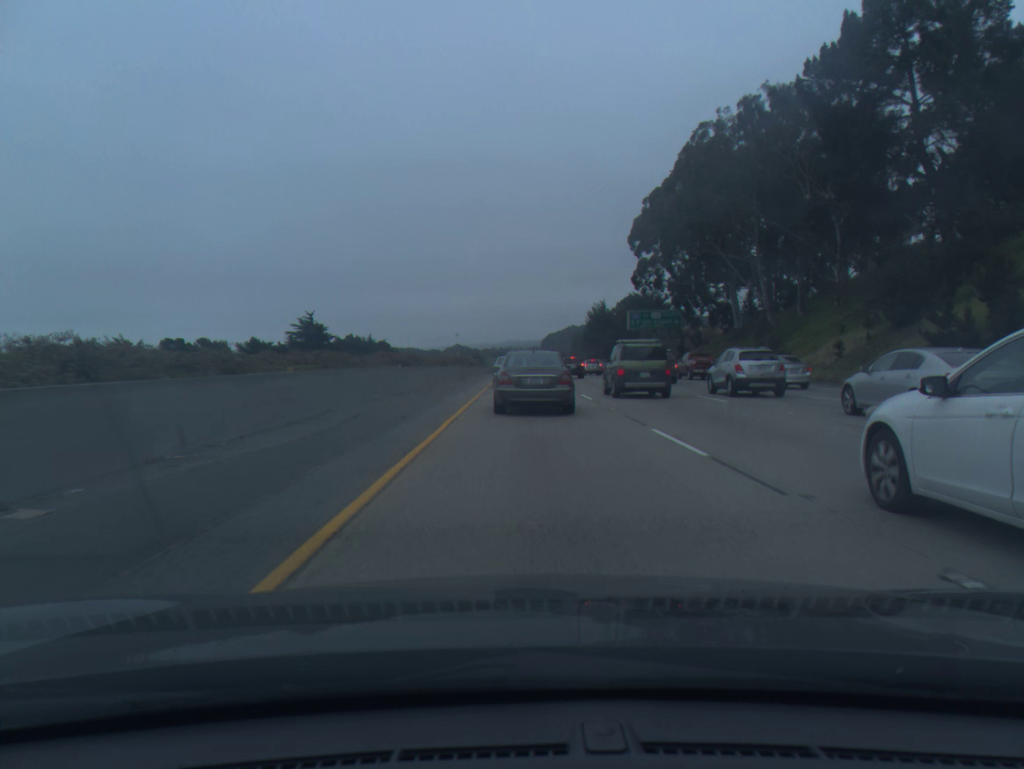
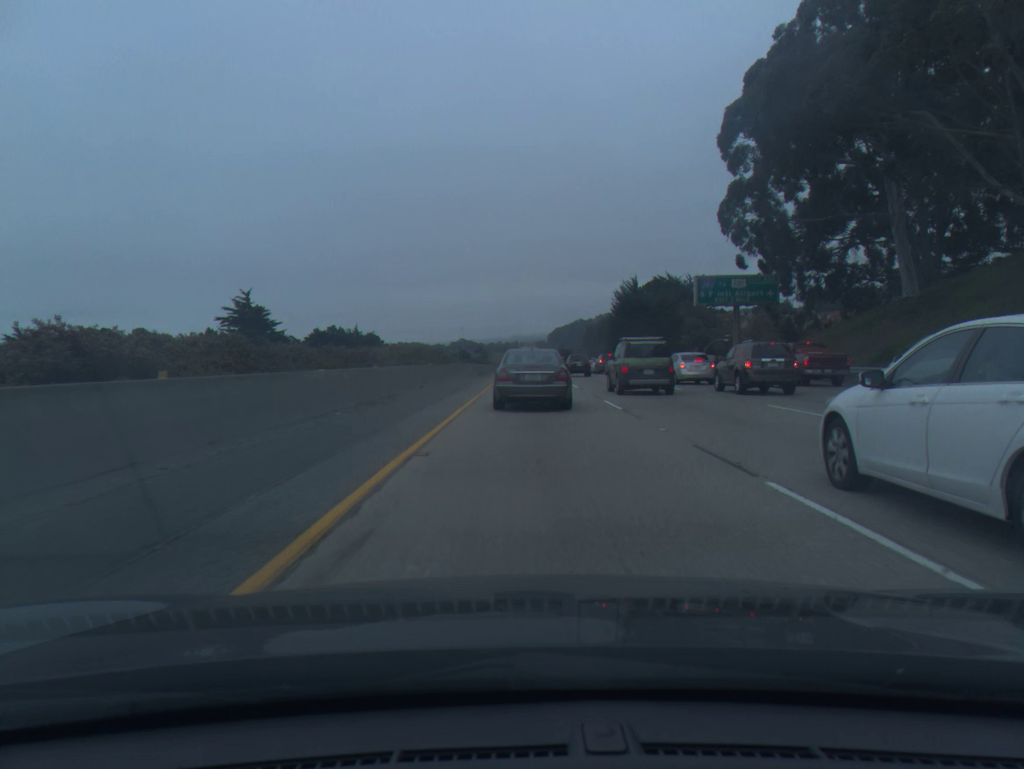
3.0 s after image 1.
(-0.2, +35.4) m; -1°
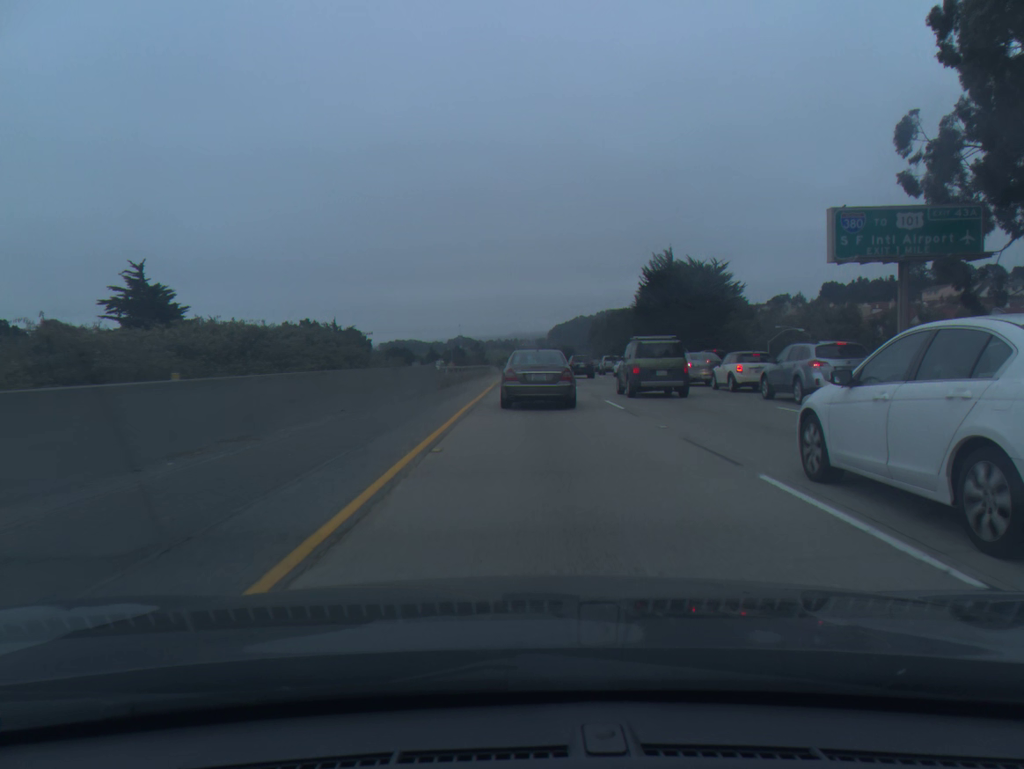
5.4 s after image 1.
(0.0, +28.8) m; 0°
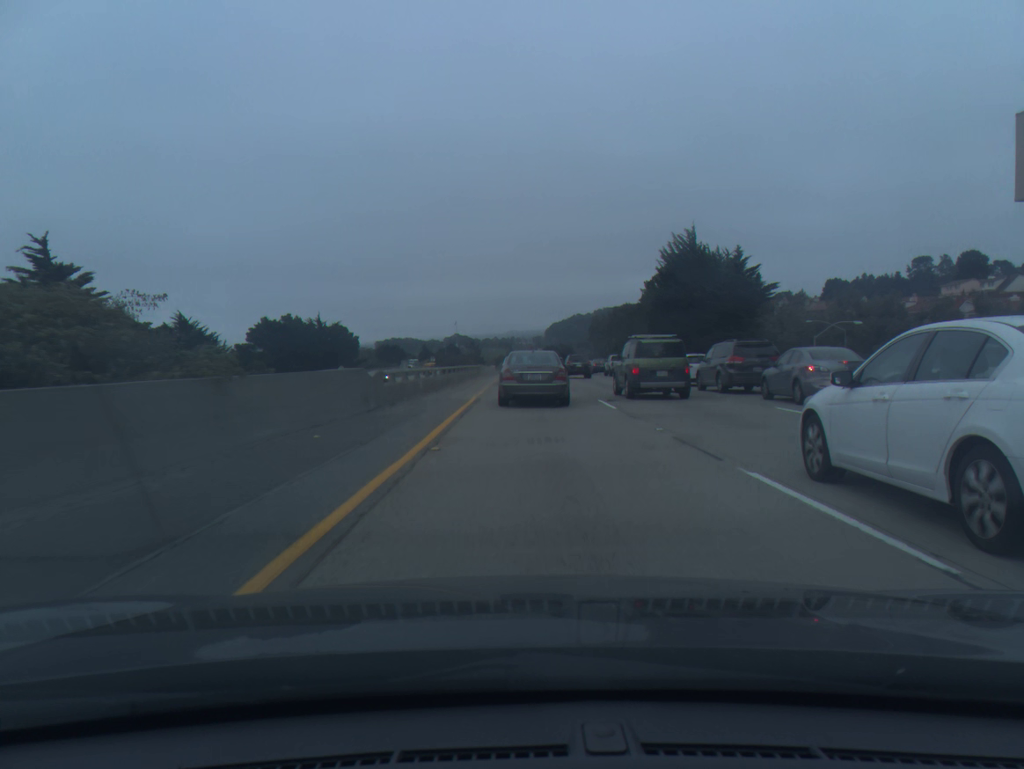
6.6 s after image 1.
(+0.1, +14.3) m; 0°
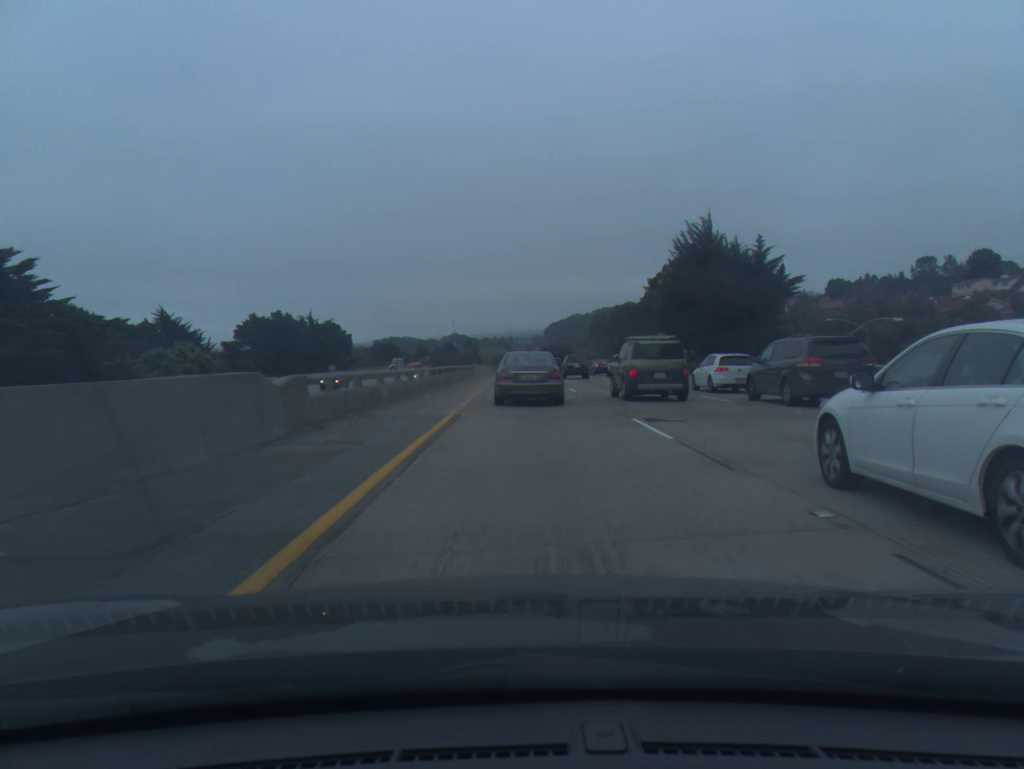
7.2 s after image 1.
(0.0, +7.3) m; 0°
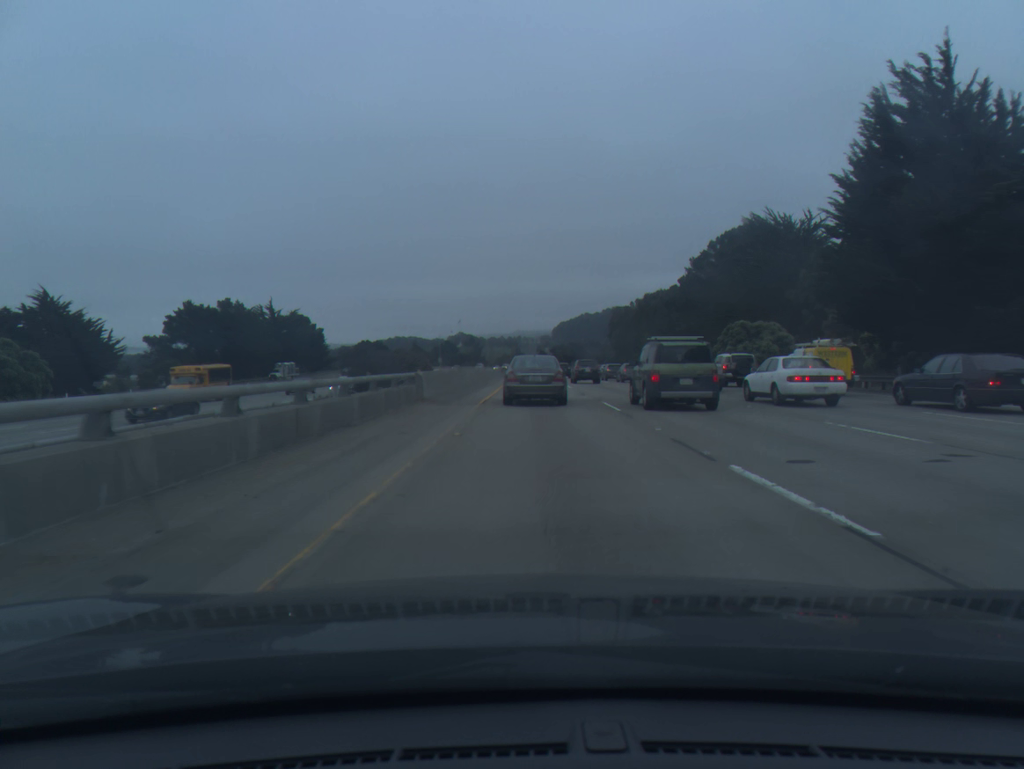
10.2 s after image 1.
(-0.3, +39.3) m; -1°
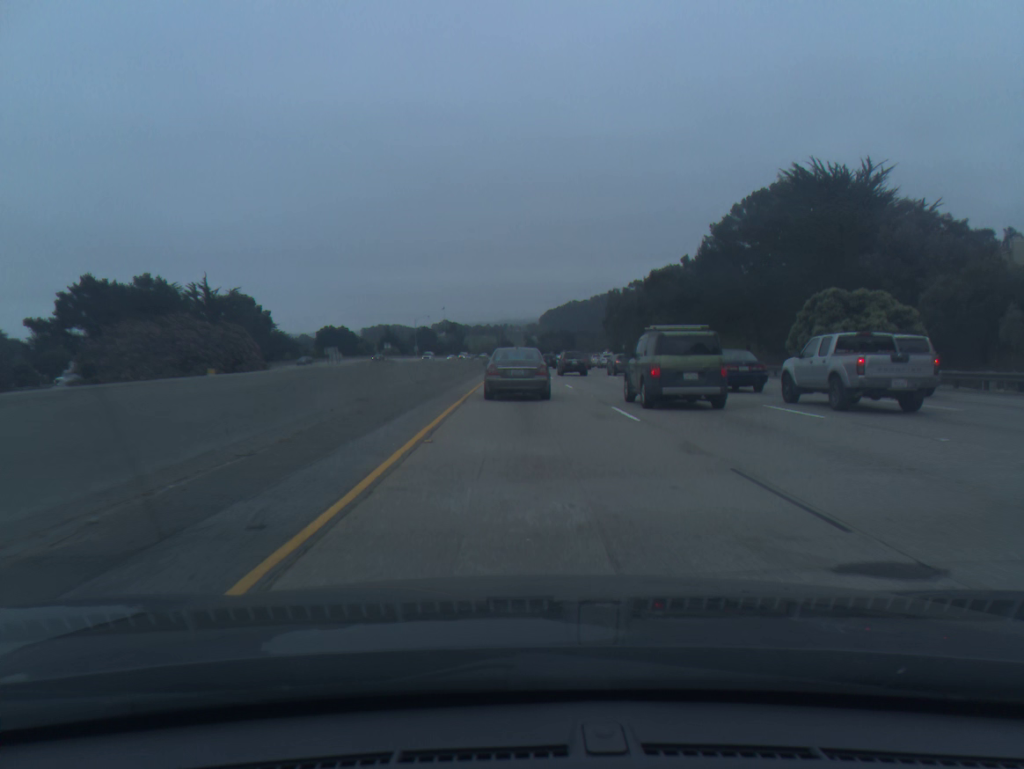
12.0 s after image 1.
(+0.2, +26.5) m; +1°
